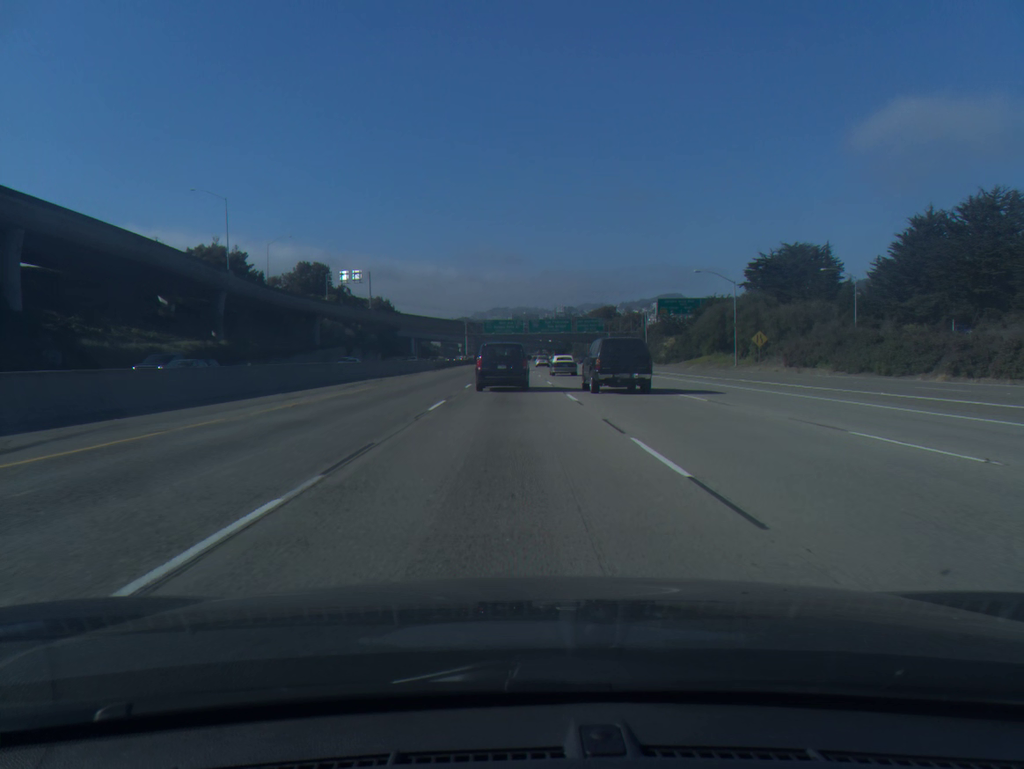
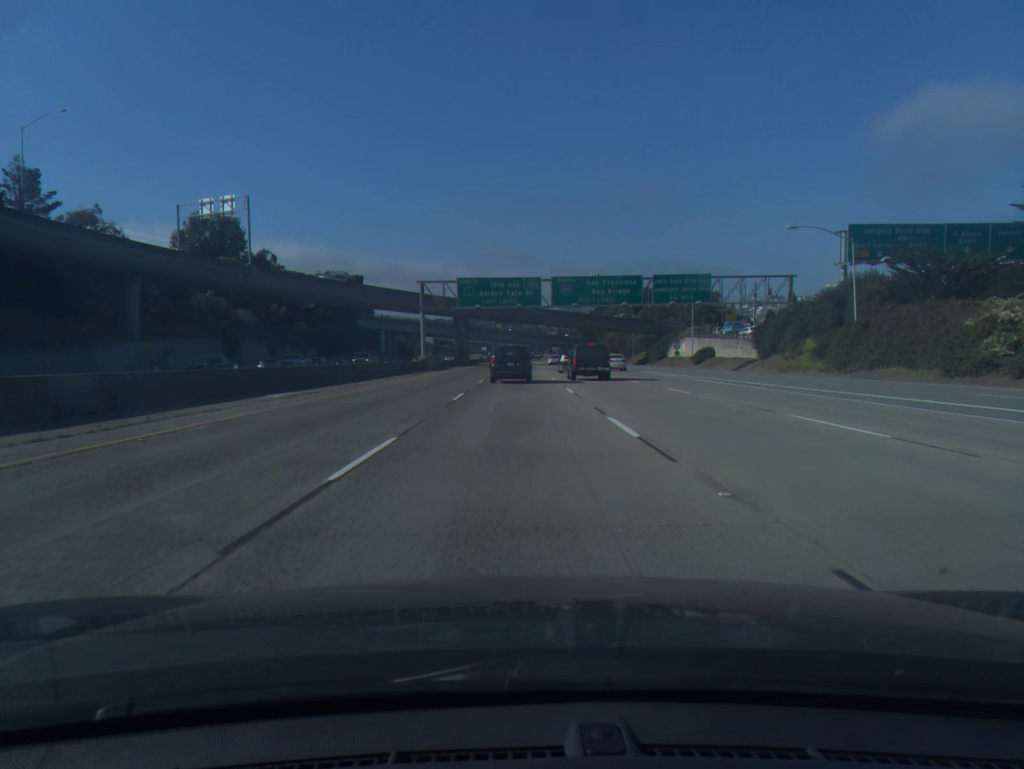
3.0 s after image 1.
(-0.6, +81.2) m; 0°
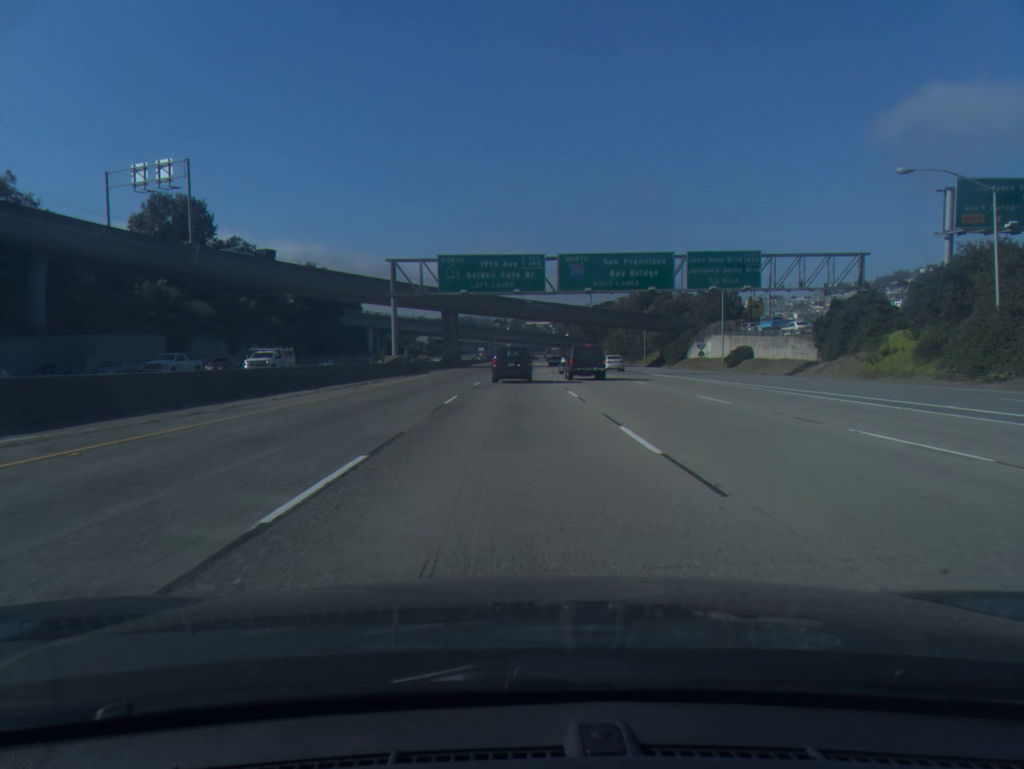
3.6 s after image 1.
(0.0, +16.2) m; 0°
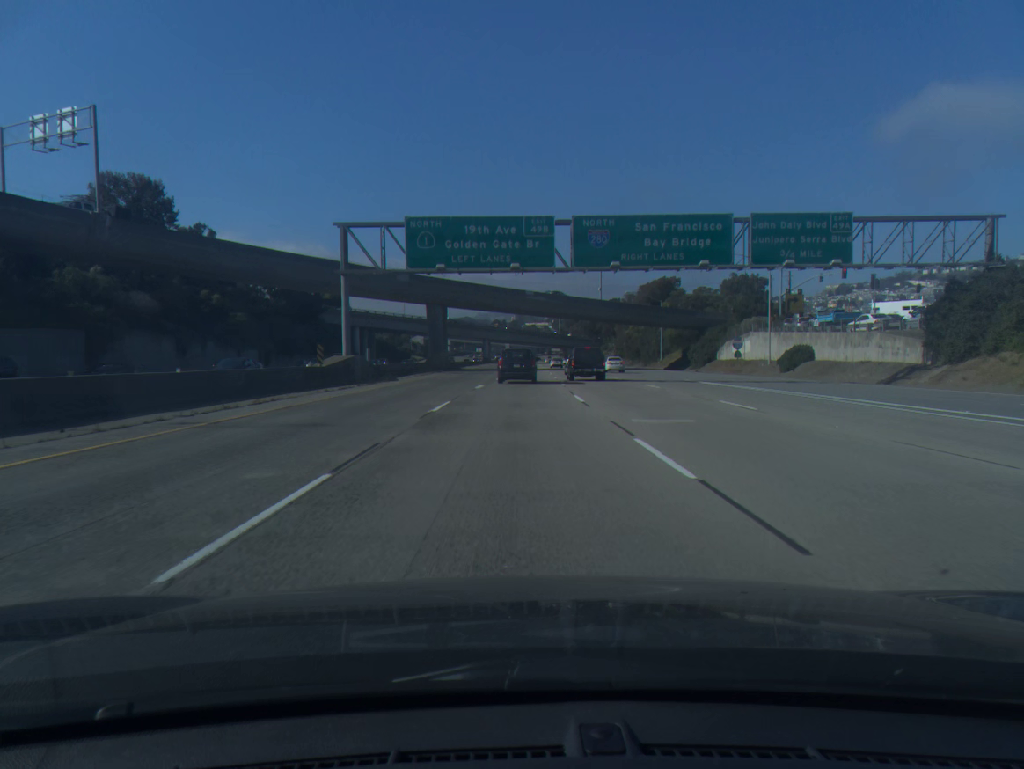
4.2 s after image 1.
(0.0, +16.2) m; 0°
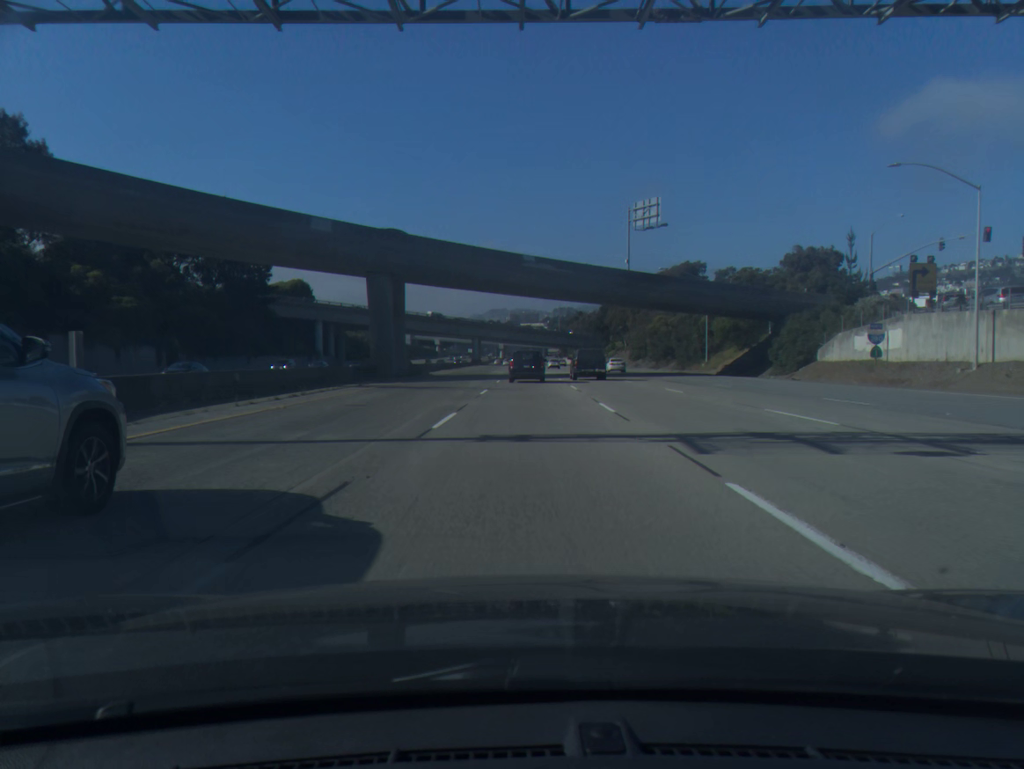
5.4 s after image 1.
(+0.1, +32.4) m; 0°
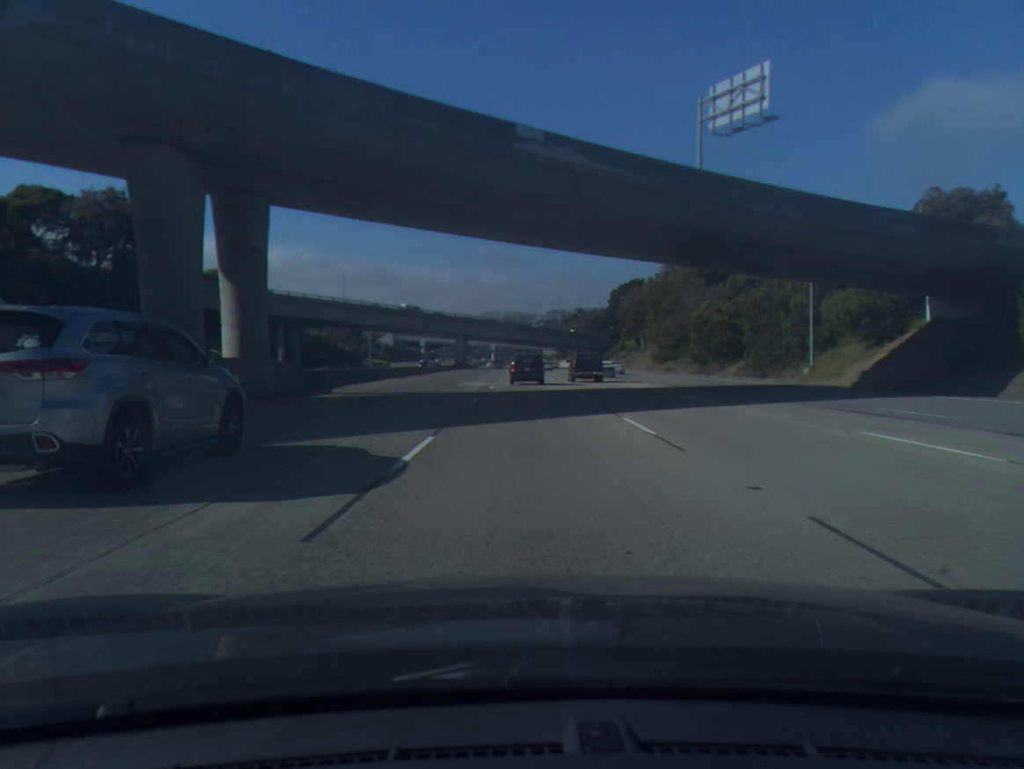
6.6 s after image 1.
(+0.1, +33.6) m; 0°
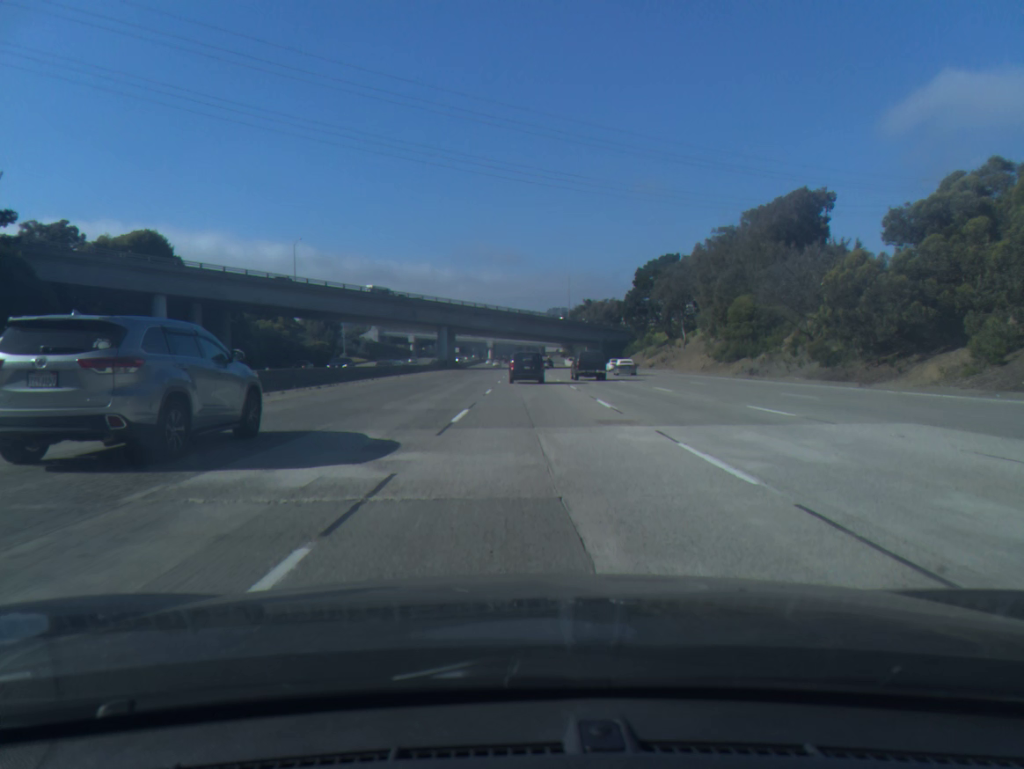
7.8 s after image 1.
(0.0, +35.8) m; 0°
